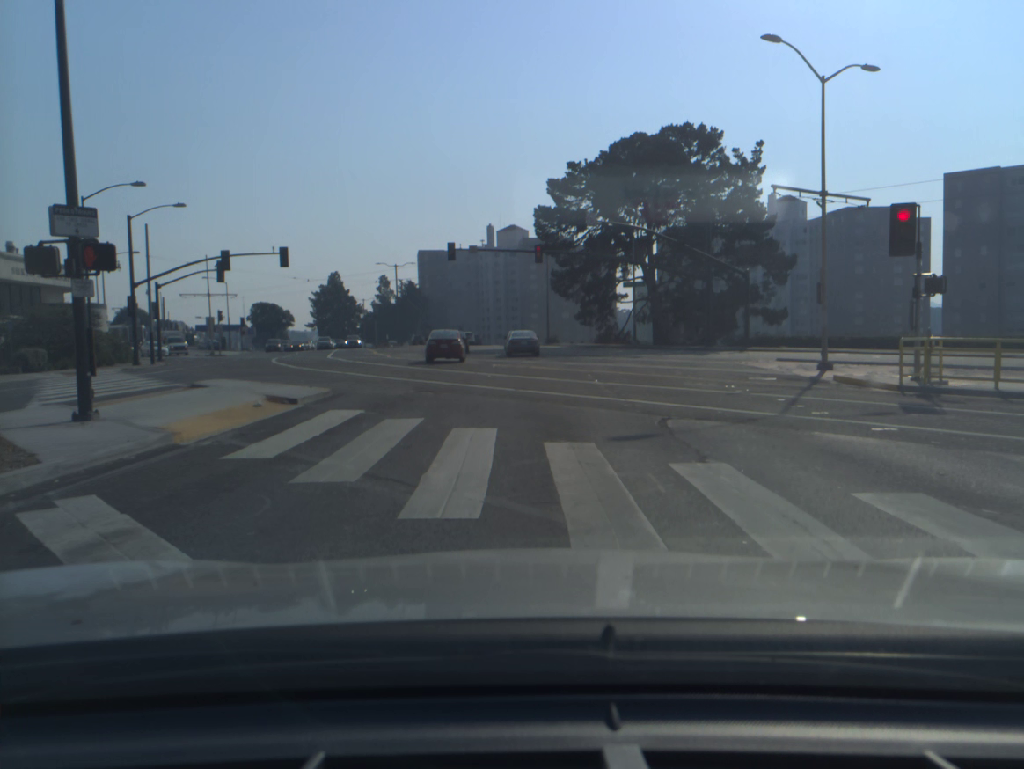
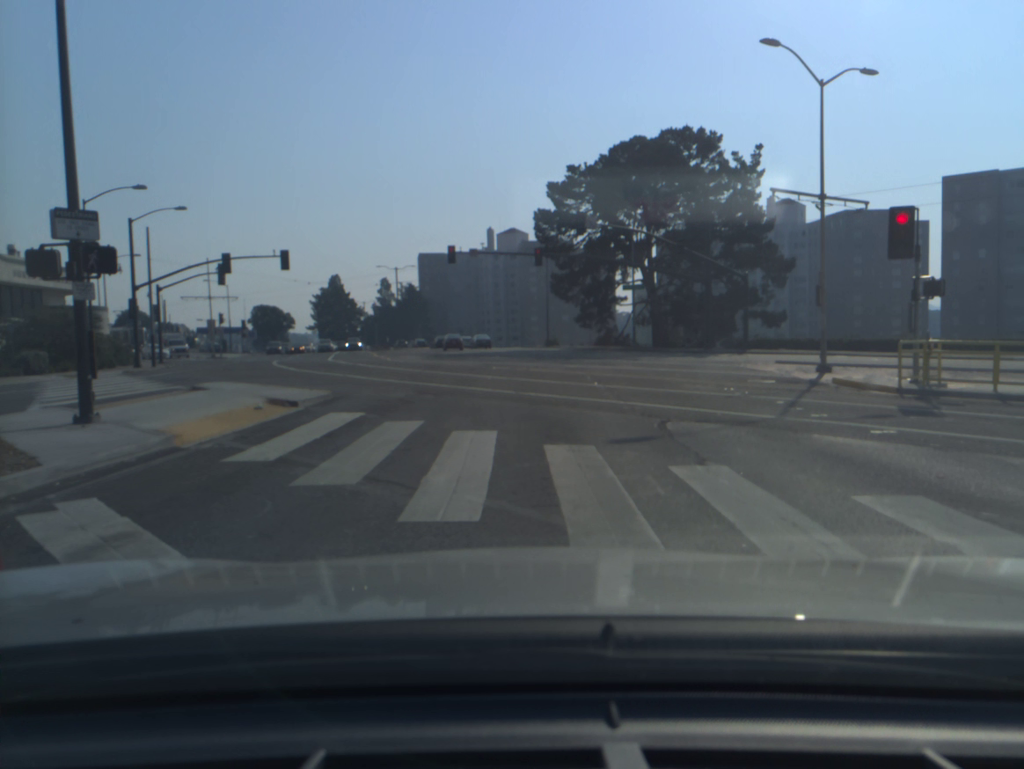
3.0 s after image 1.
(0.0, 0.0) m; 0°
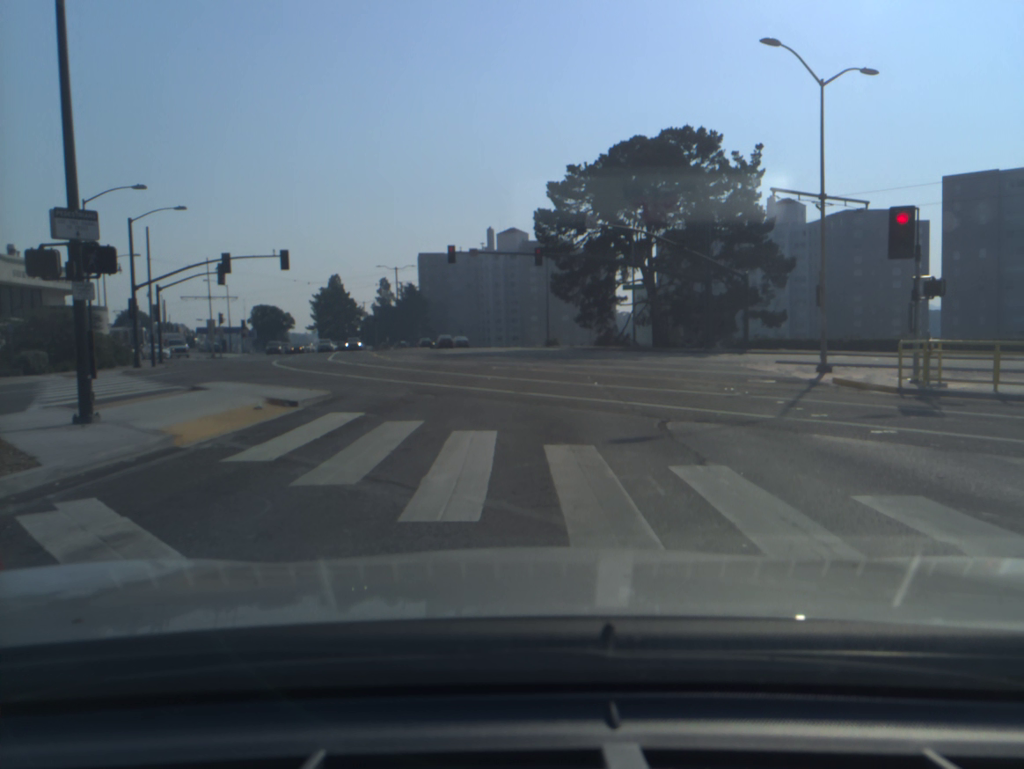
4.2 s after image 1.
(0.0, 0.0) m; 0°
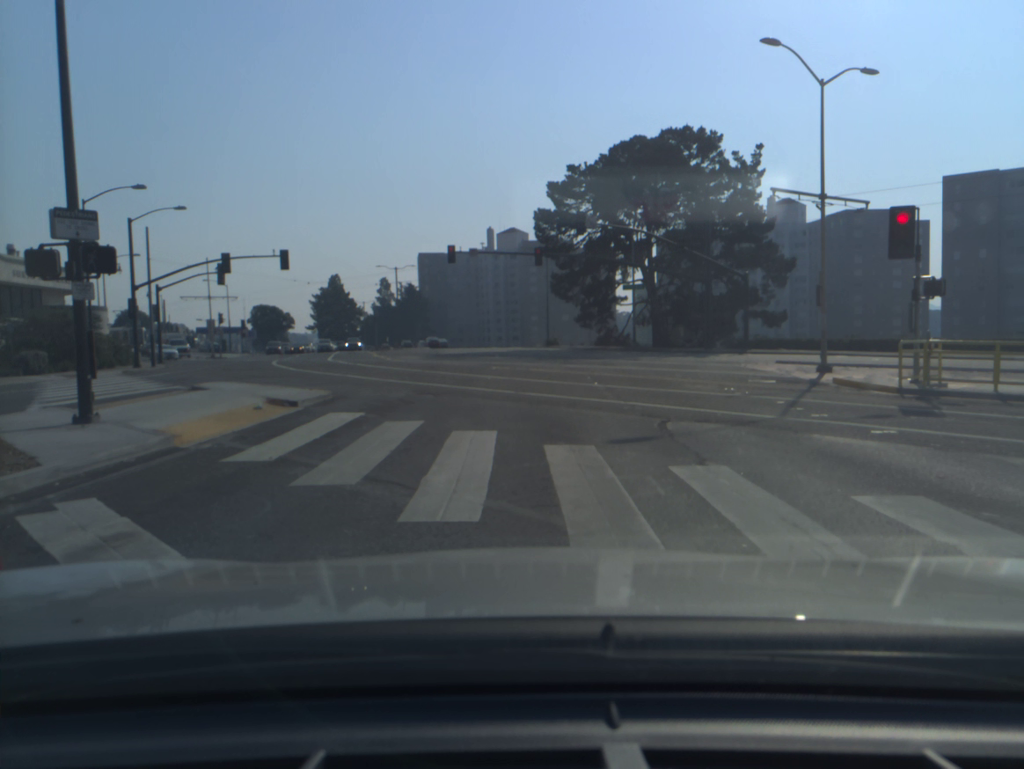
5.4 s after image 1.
(0.0, 0.0) m; 0°
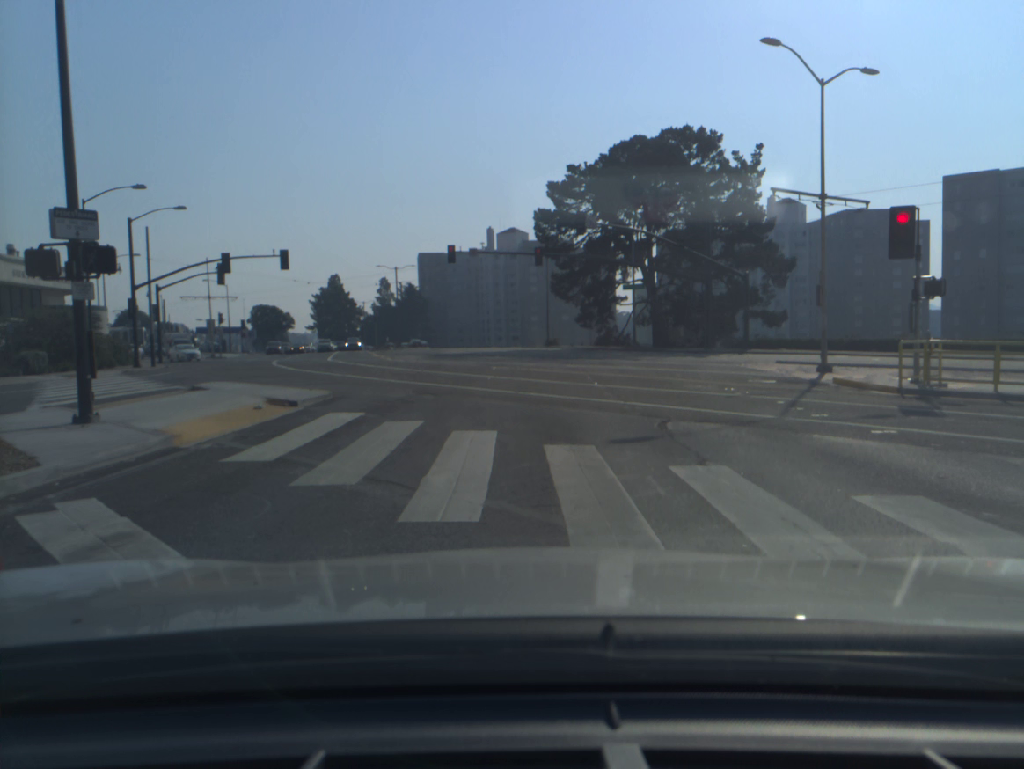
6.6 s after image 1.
(0.0, 0.0) m; 0°
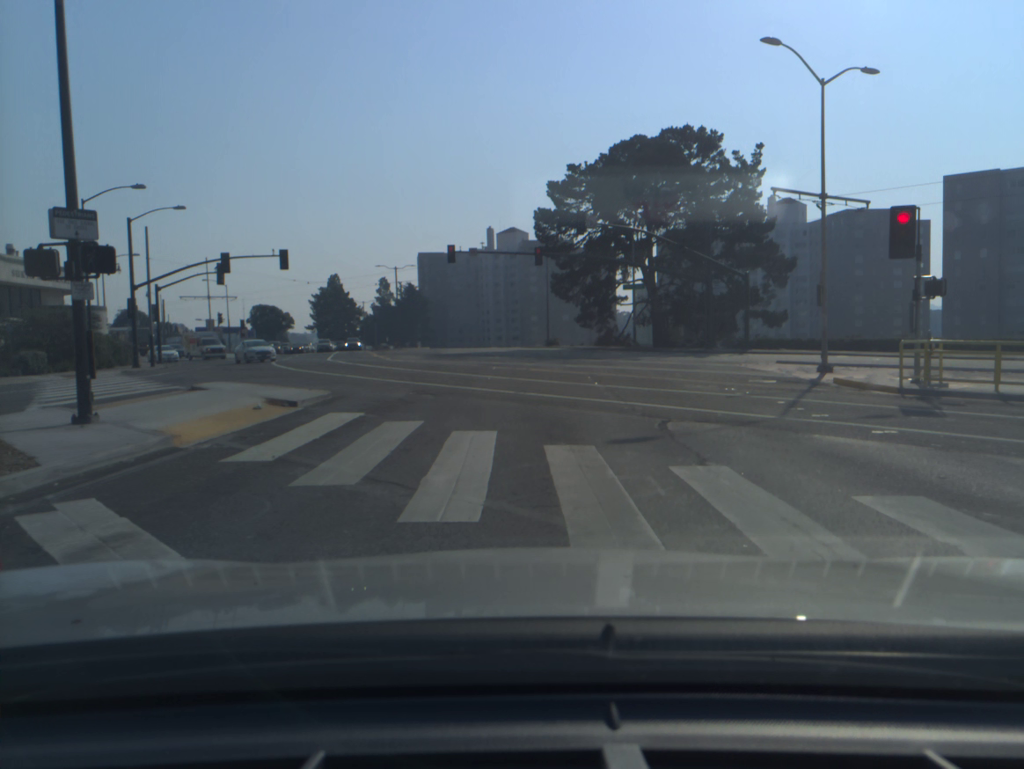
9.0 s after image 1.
(0.0, 0.0) m; 0°
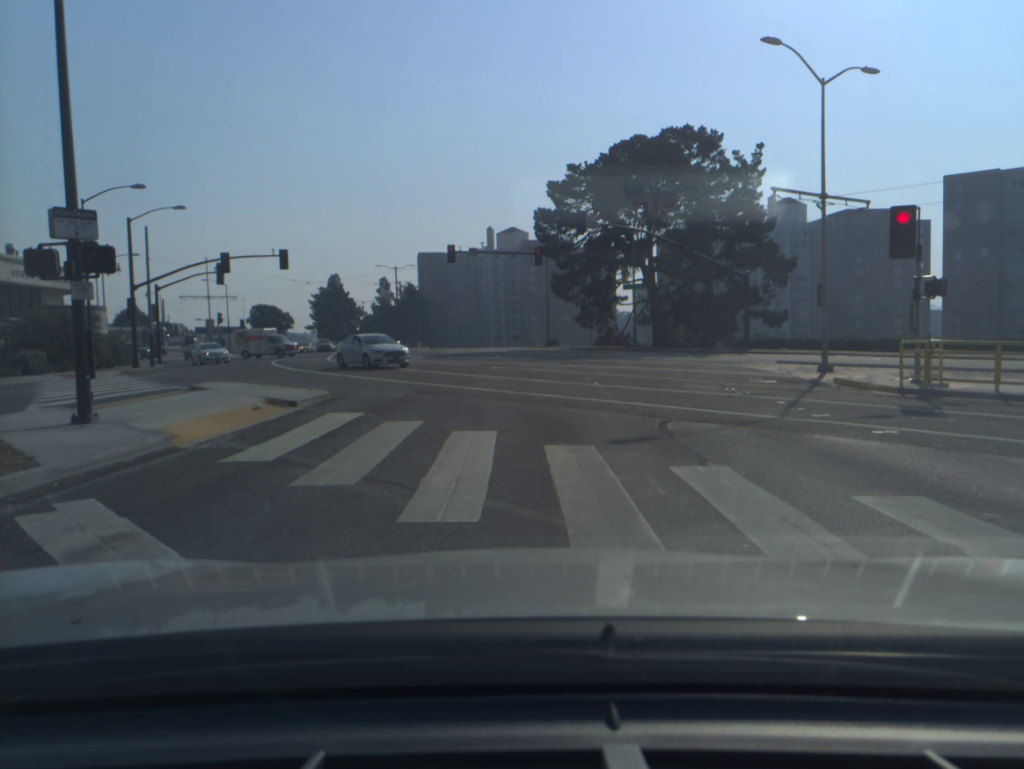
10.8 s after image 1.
(0.0, 0.0) m; 0°
